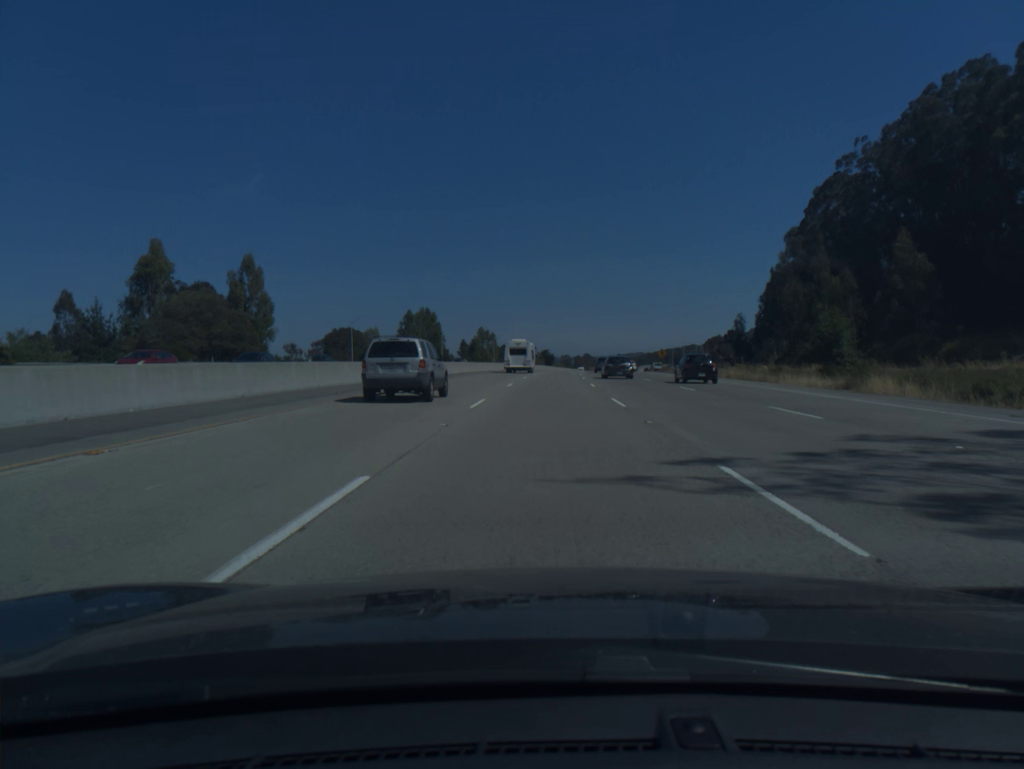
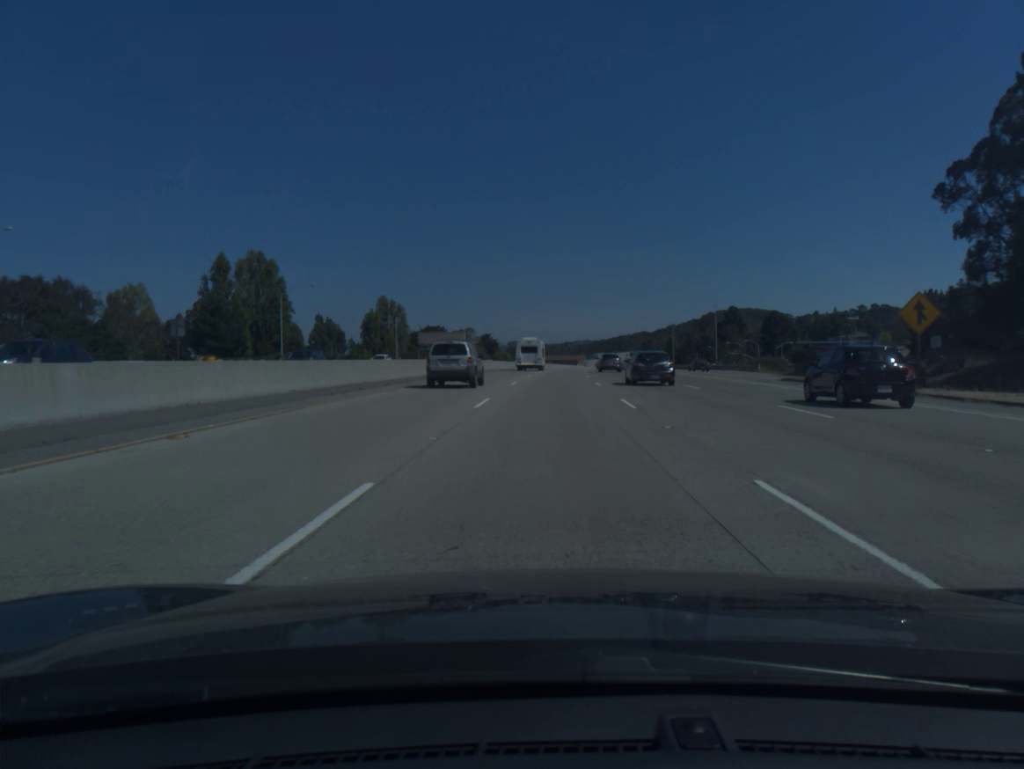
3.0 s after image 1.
(+3.2, +100.2) m; +4°
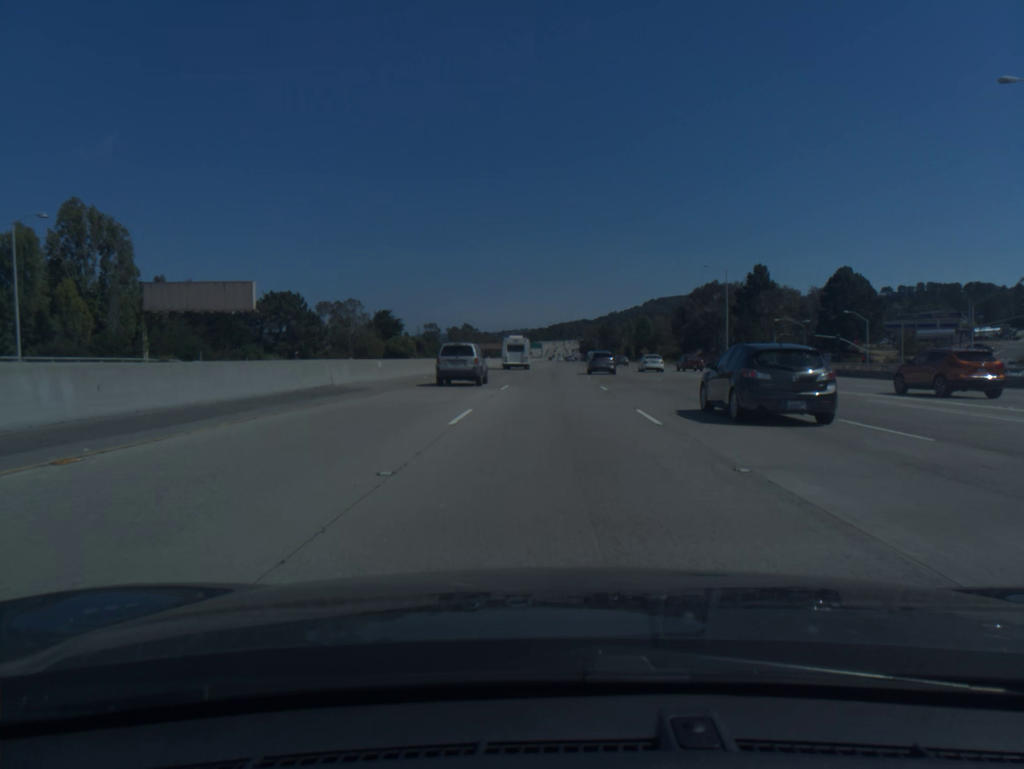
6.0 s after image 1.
(+3.9, +104.2) m; +4°
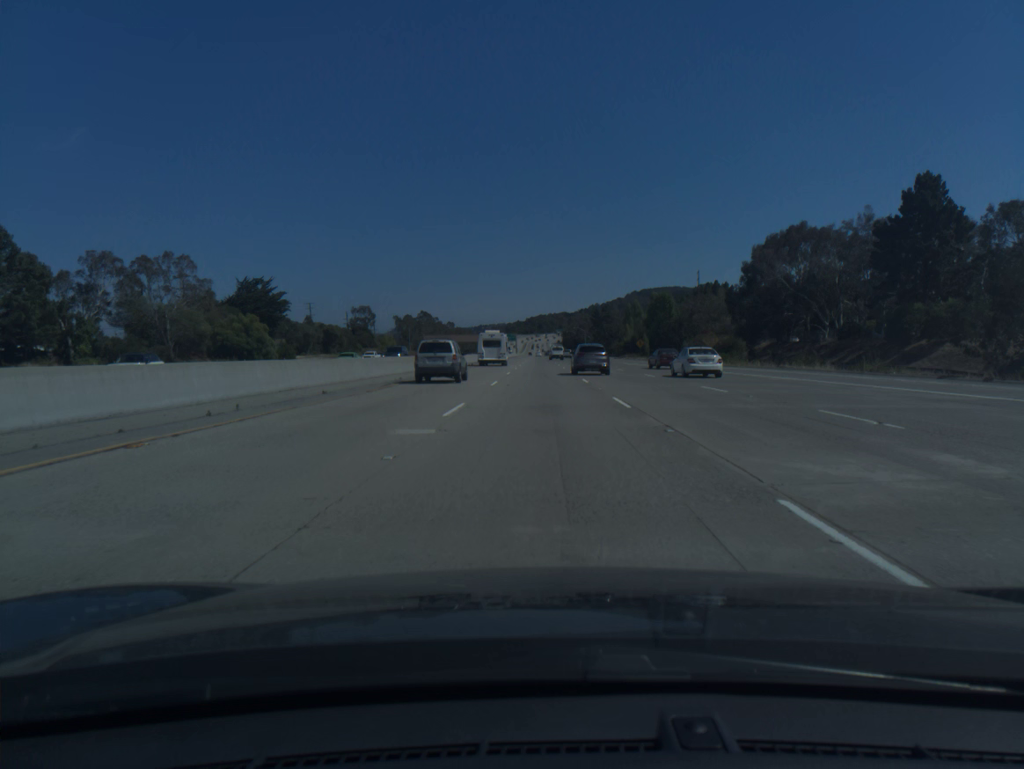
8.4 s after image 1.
(+1.9, +86.0) m; +2°
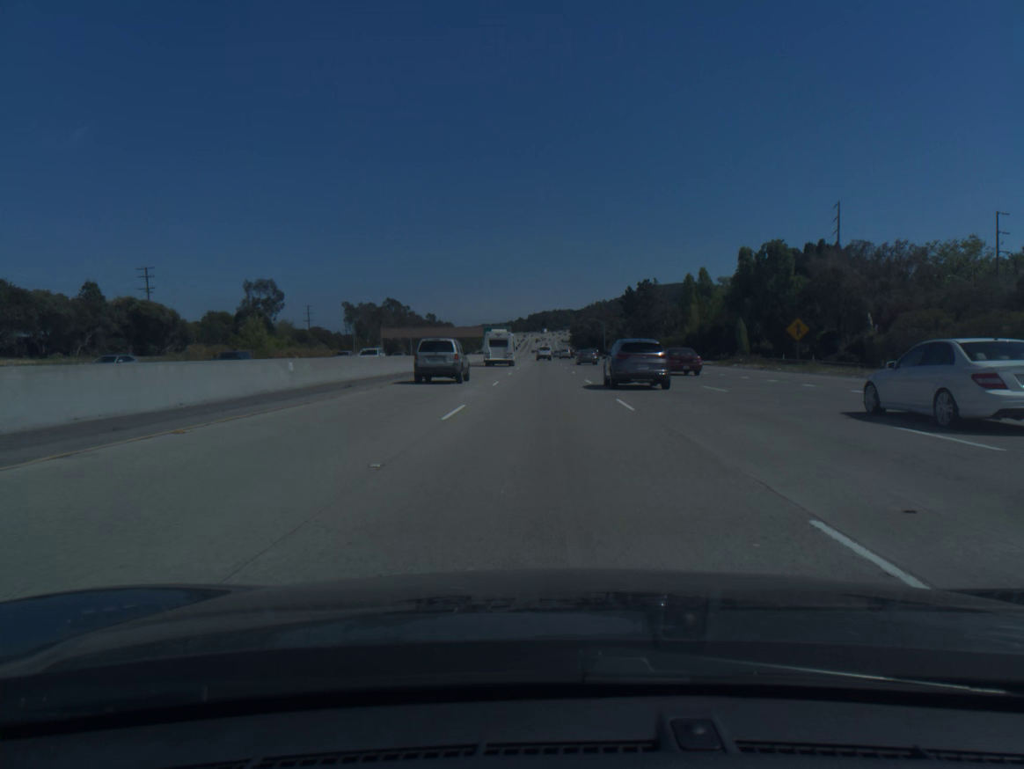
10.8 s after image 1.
(-0.2, +86.2) m; 0°
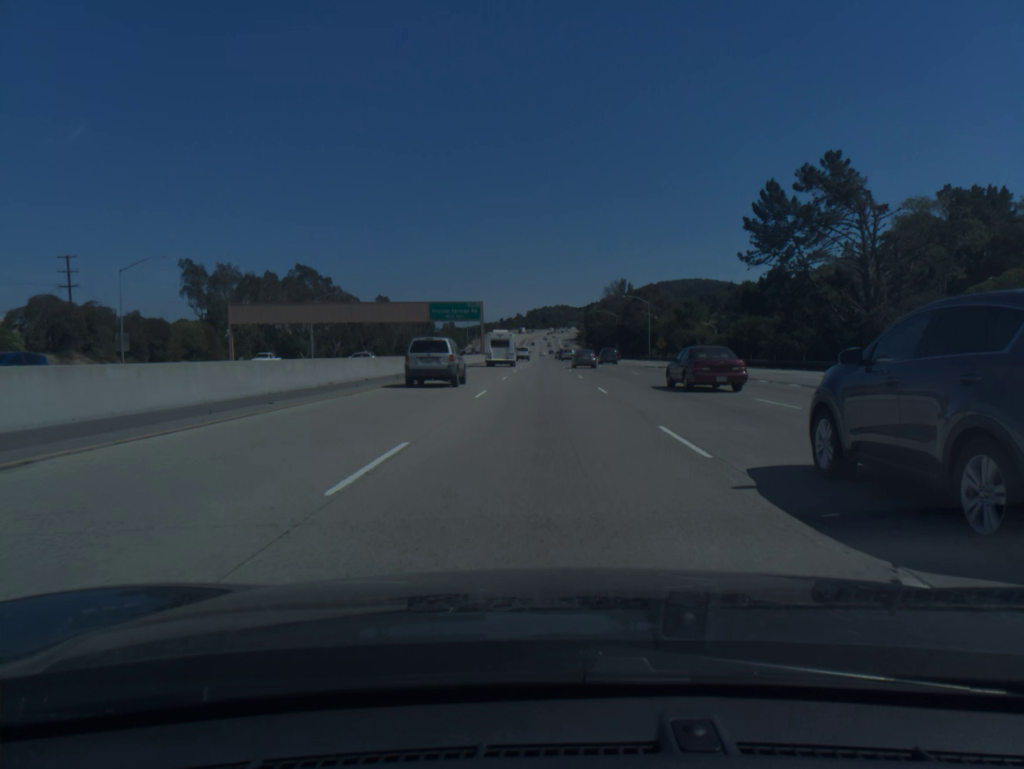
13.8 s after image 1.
(-0.1, +106.9) m; 0°
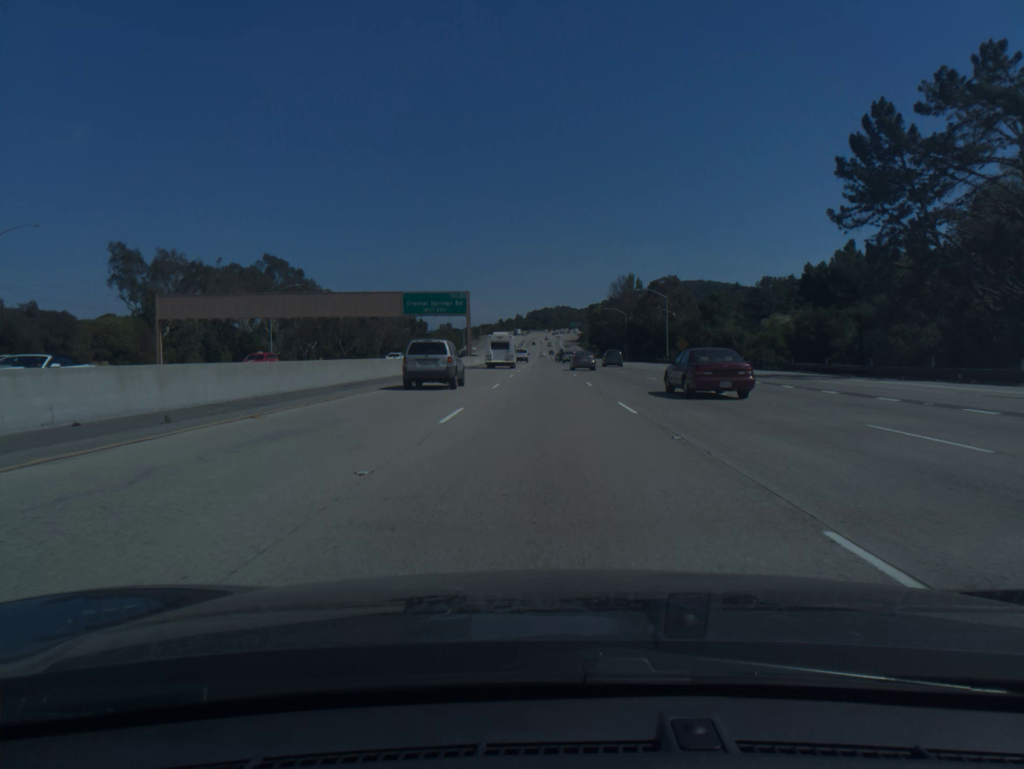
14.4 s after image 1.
(0.0, +21.4) m; 0°
